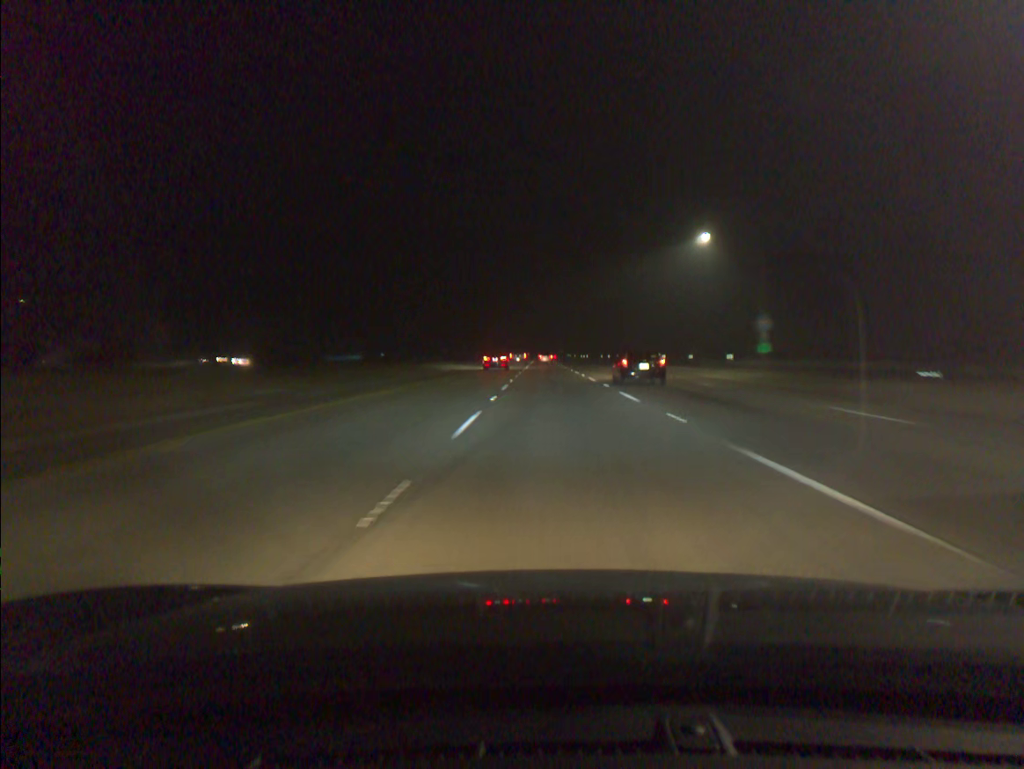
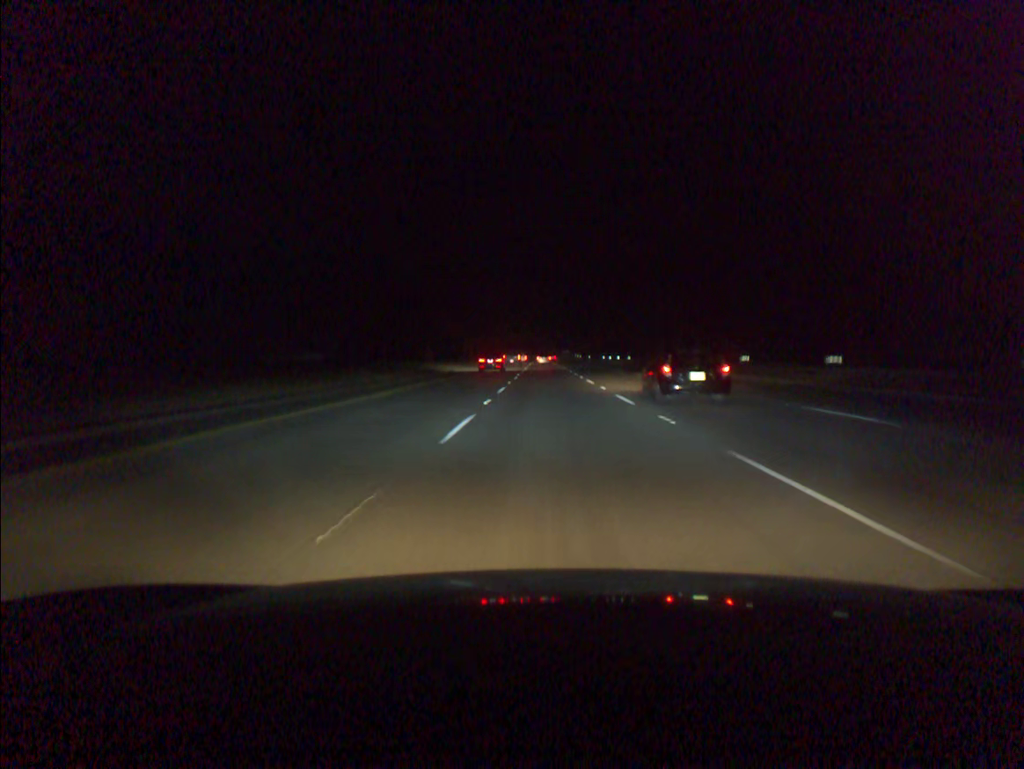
(0.0, +87.7) m; 0°
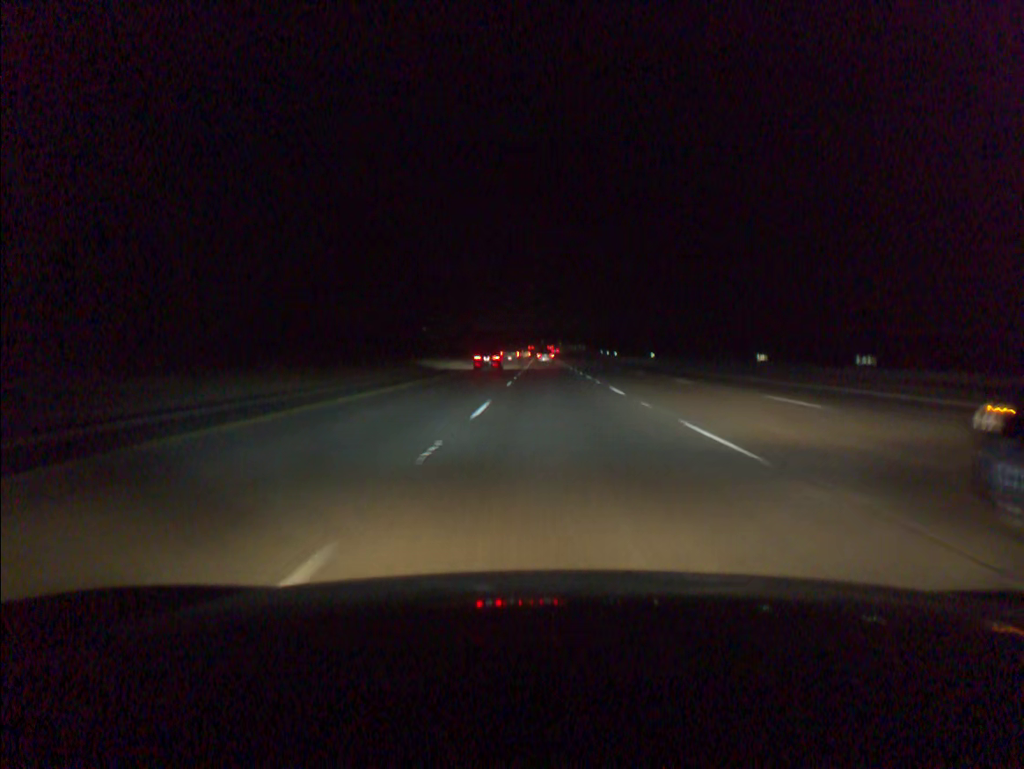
(-0.2, +112.8) m; 0°
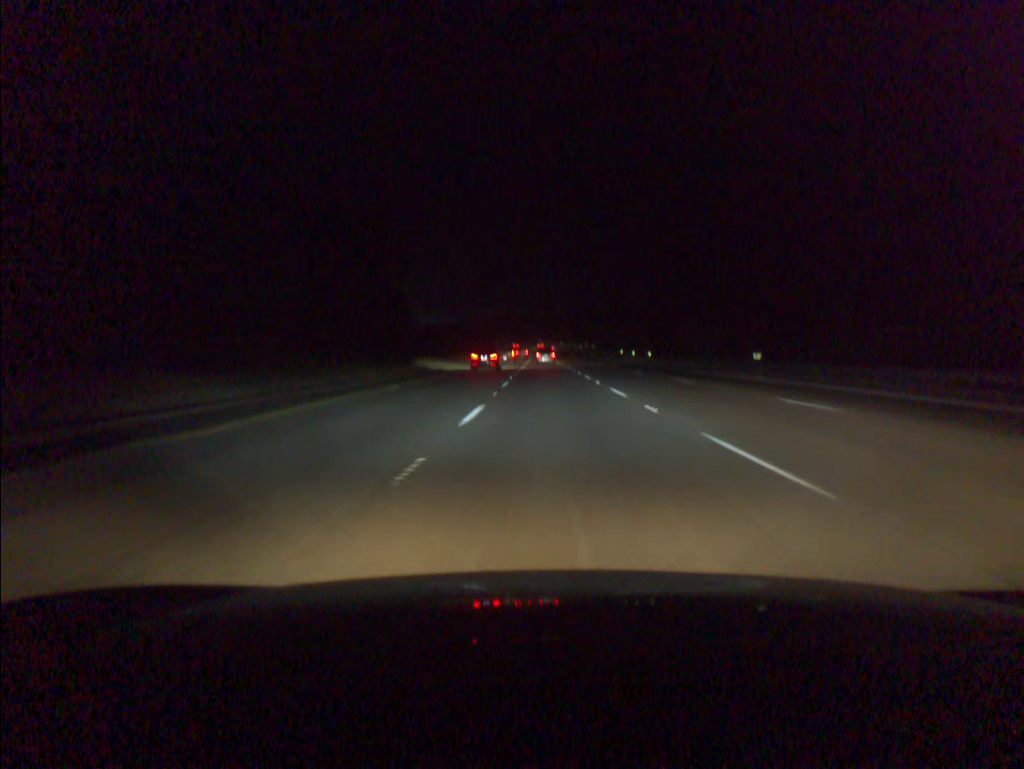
(+0.1, +45.5) m; 0°
